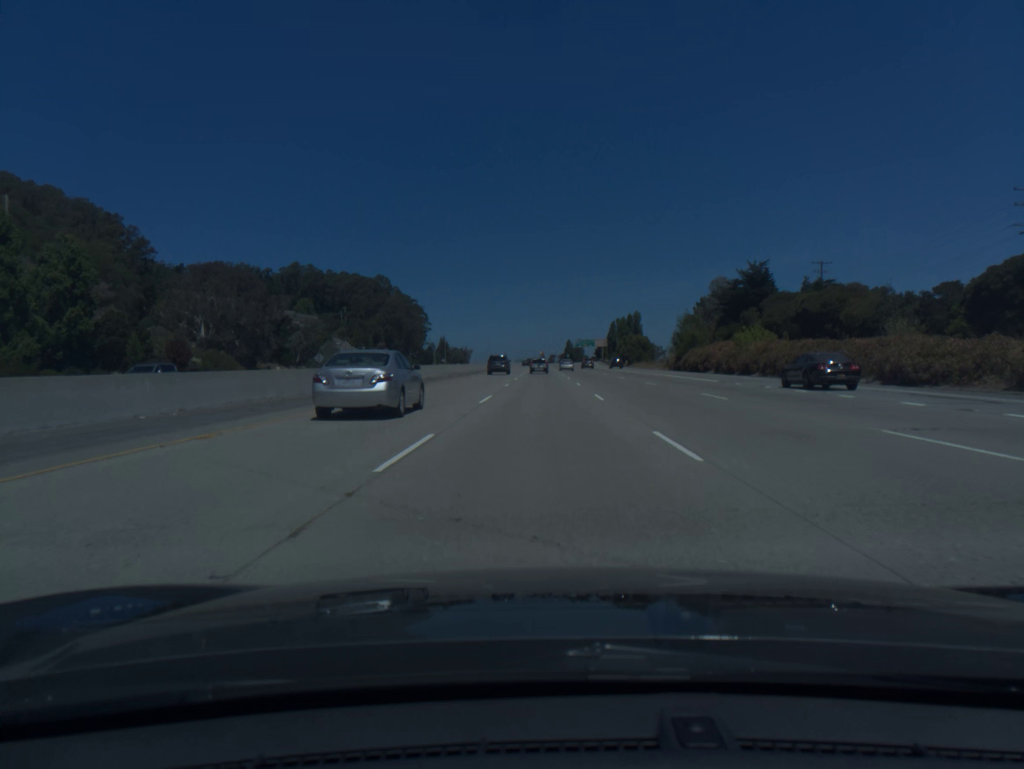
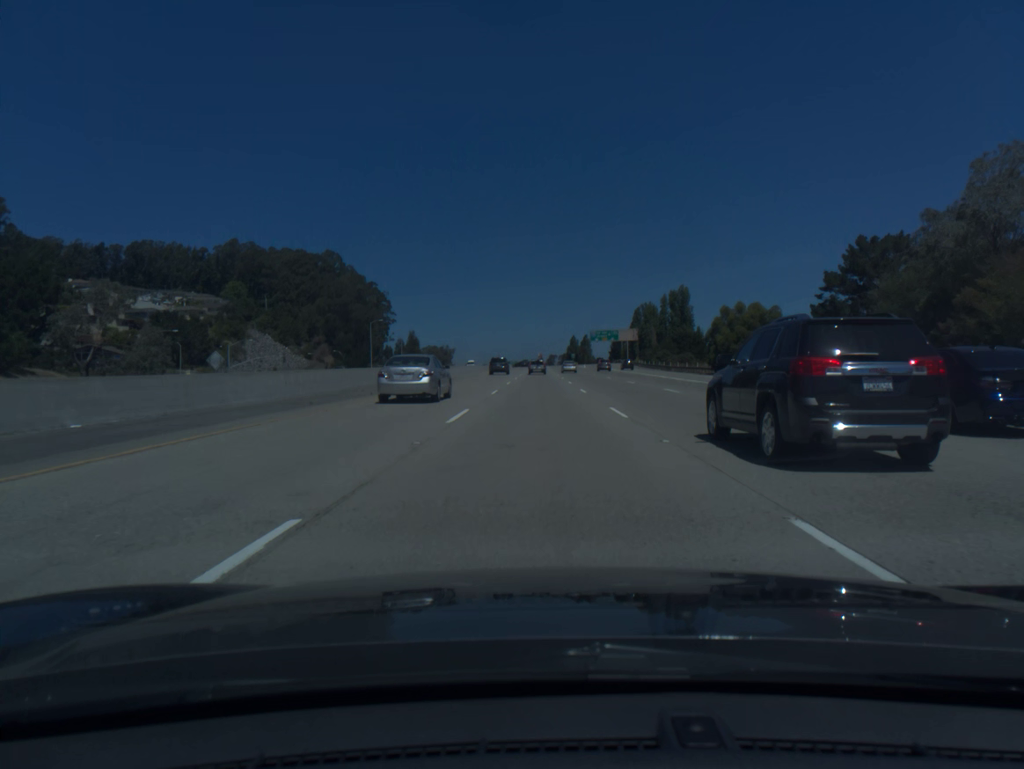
(+0.1, +94.6) m; 0°
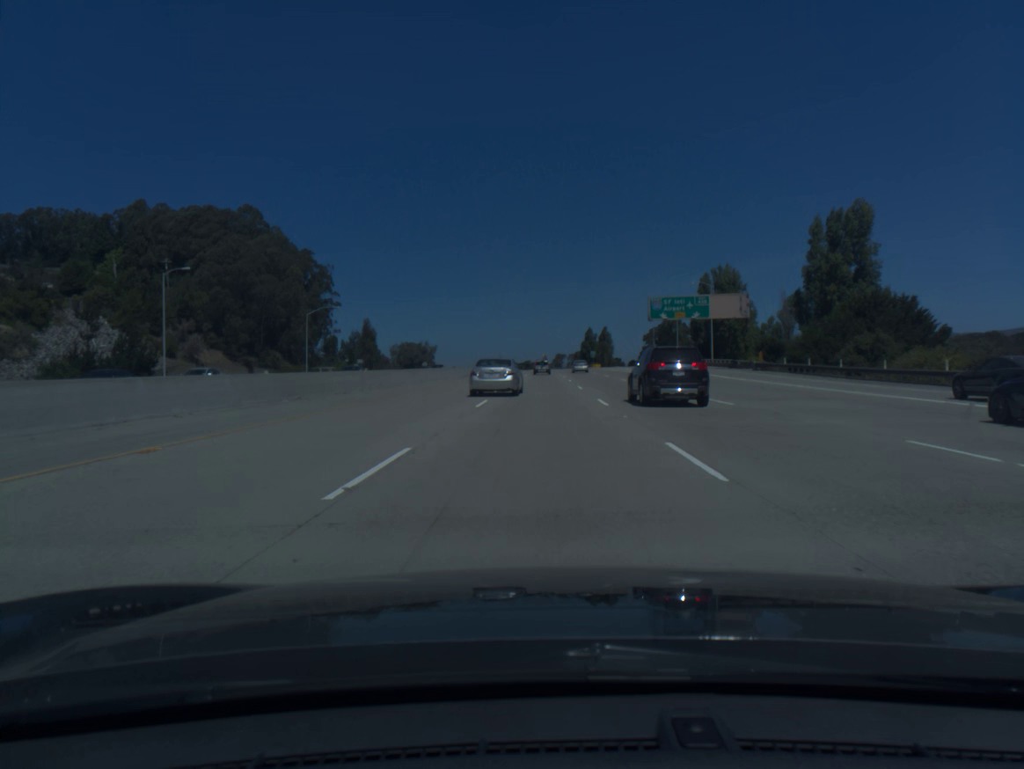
(-0.3, +96.6) m; 0°
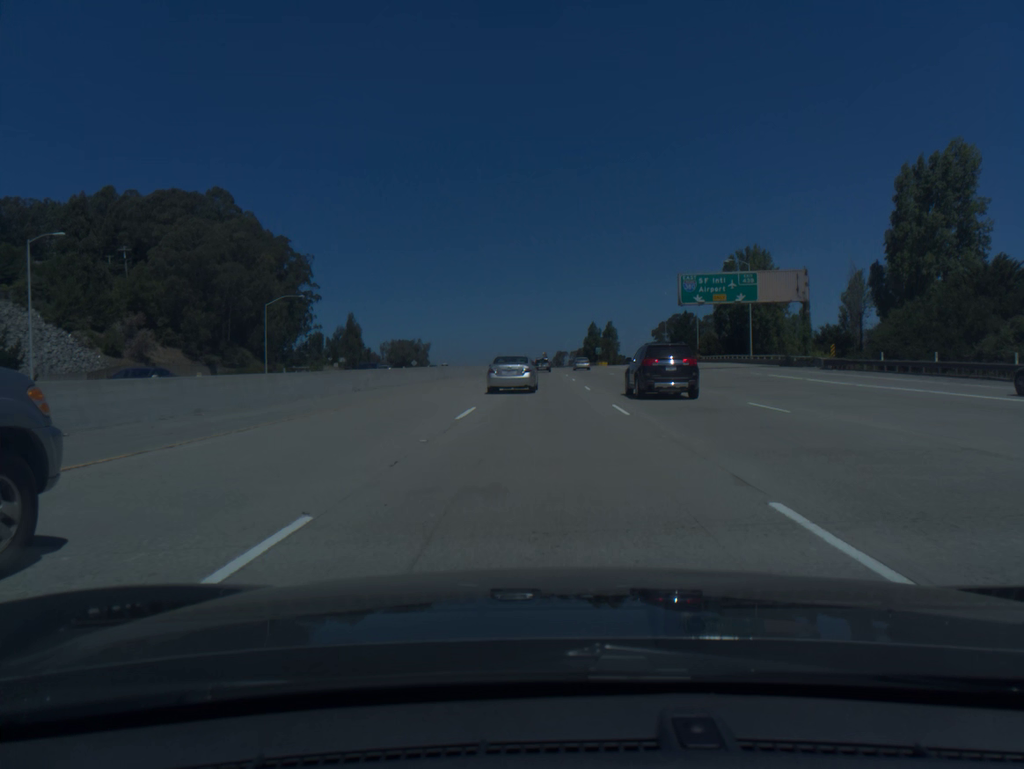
(0.0, +19.6) m; 0°
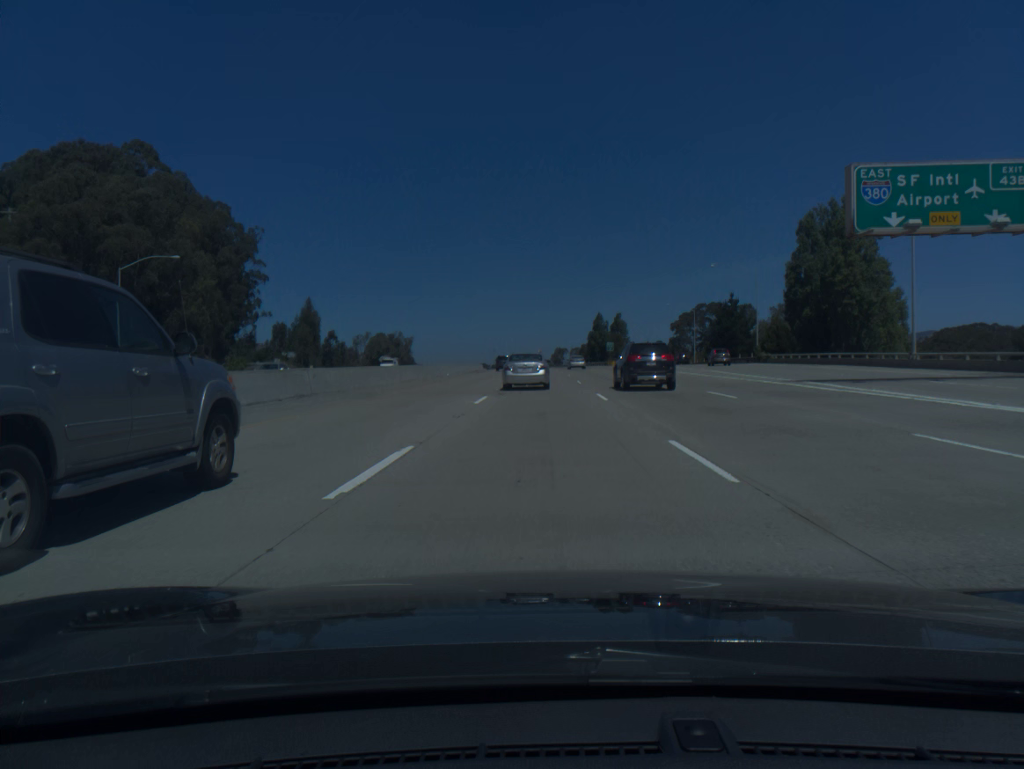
(+0.1, +39.1) m; 0°
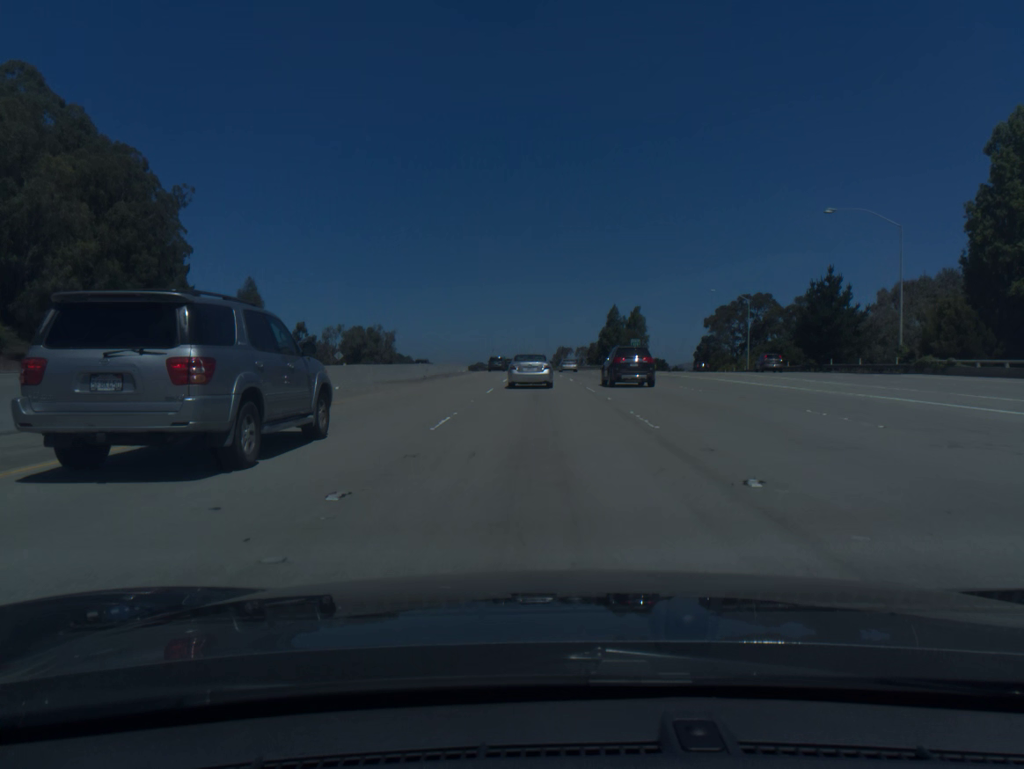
(0.0, +38.4) m; 0°
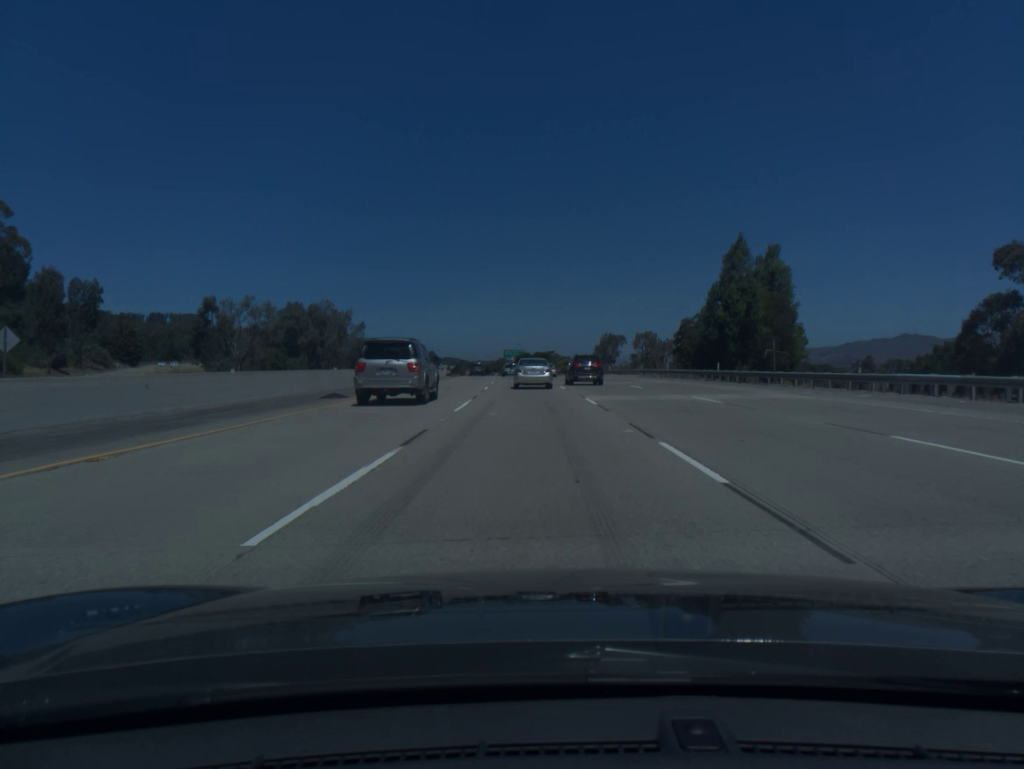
(-1.1, +93.4) m; -2°
